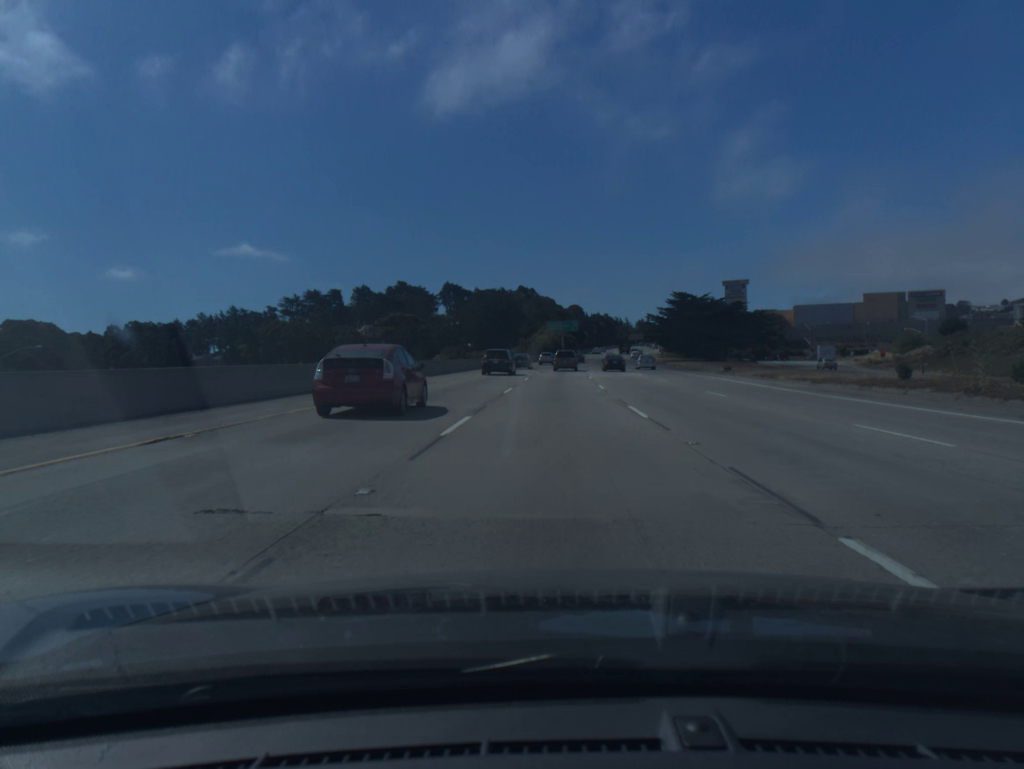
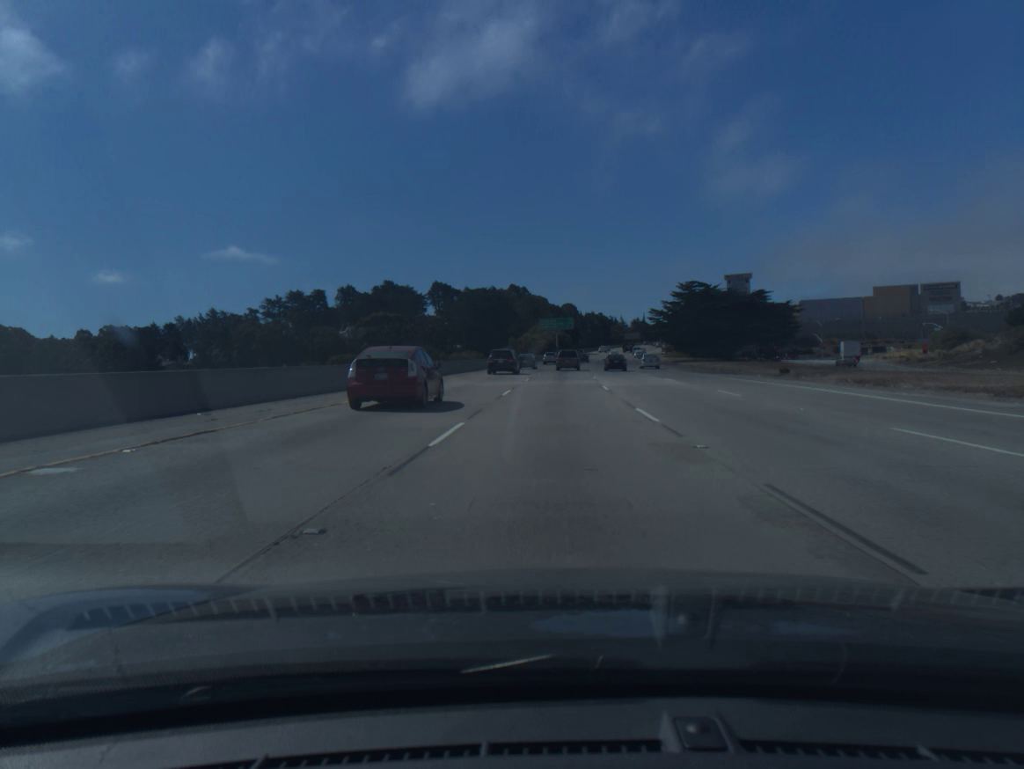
(+0.1, +16.2) m; +1°
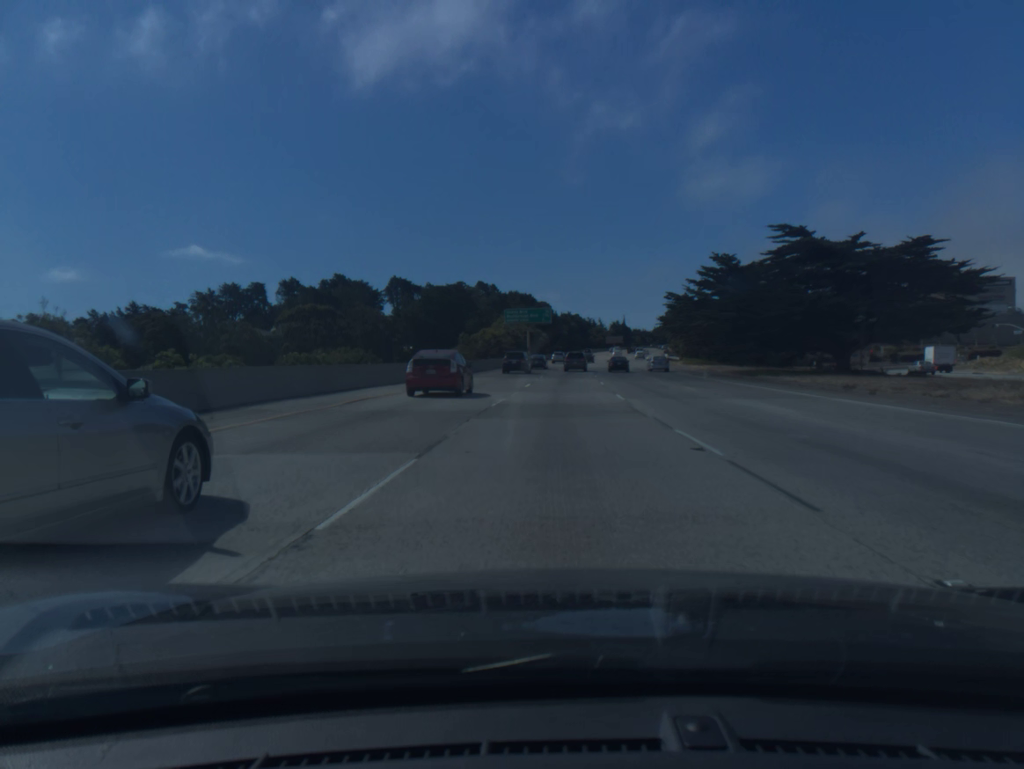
(+0.8, +49.1) m; +2°
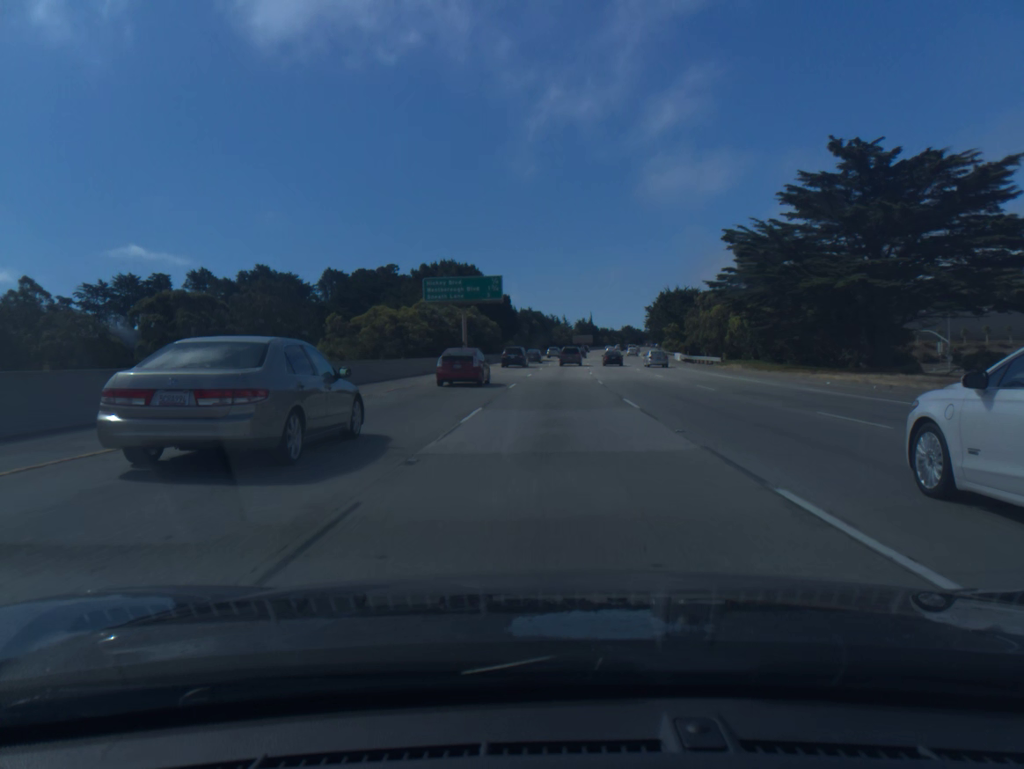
(+1.2, +49.8) m; +3°
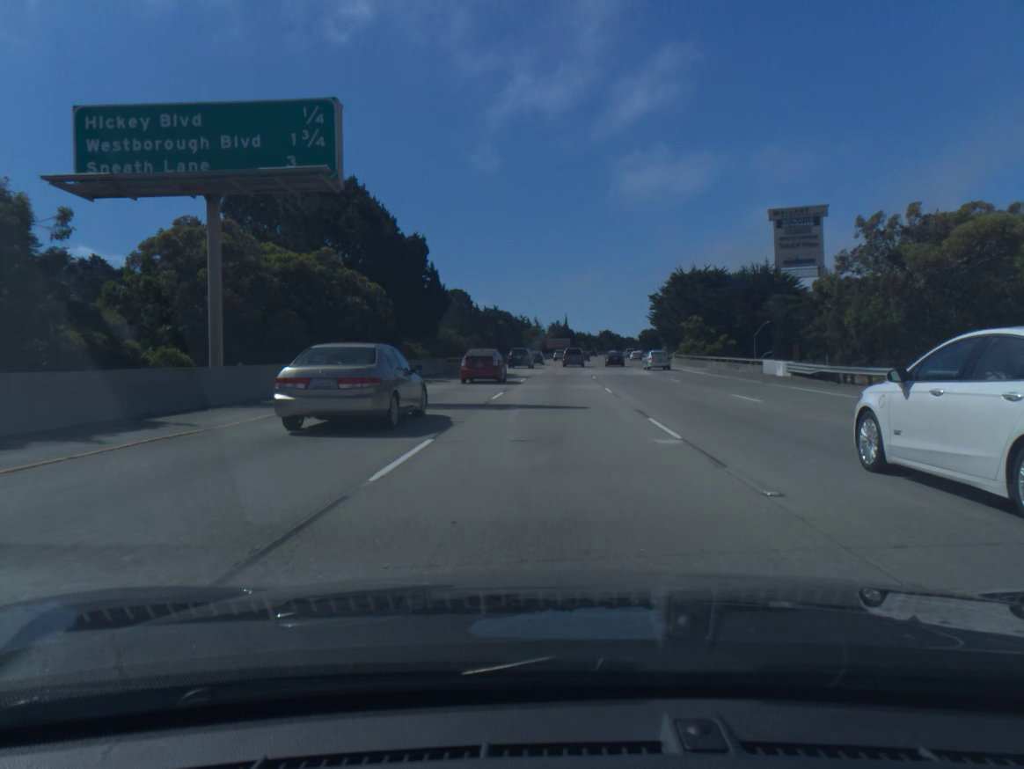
(+1.0, +50.4) m; +2°
